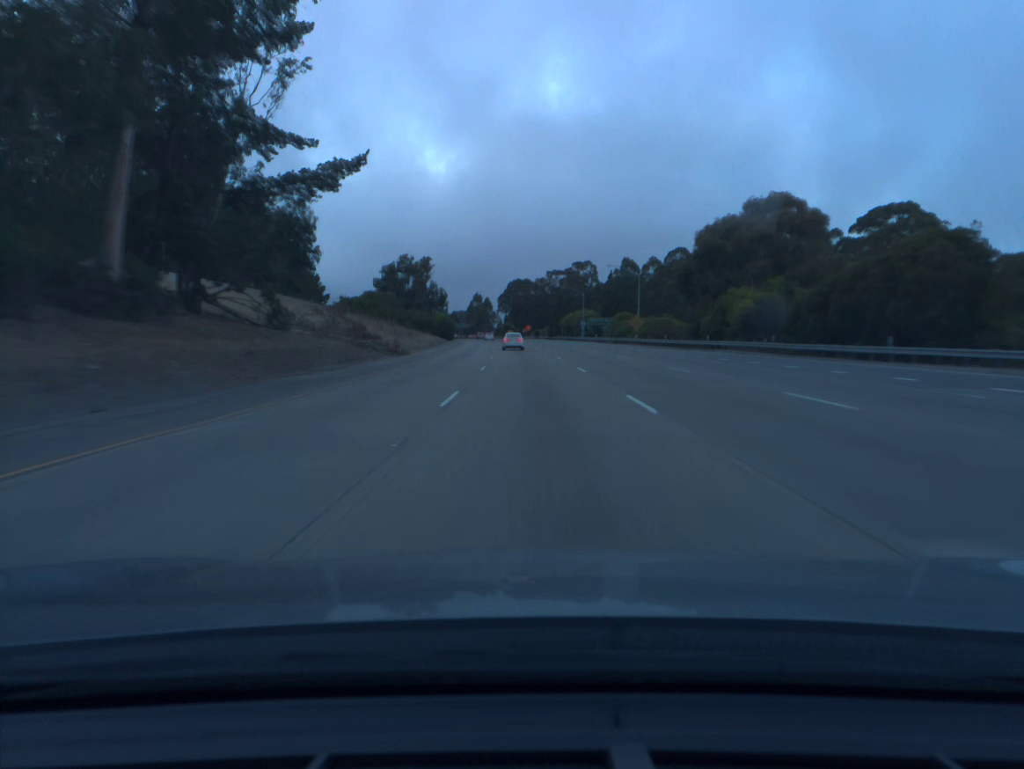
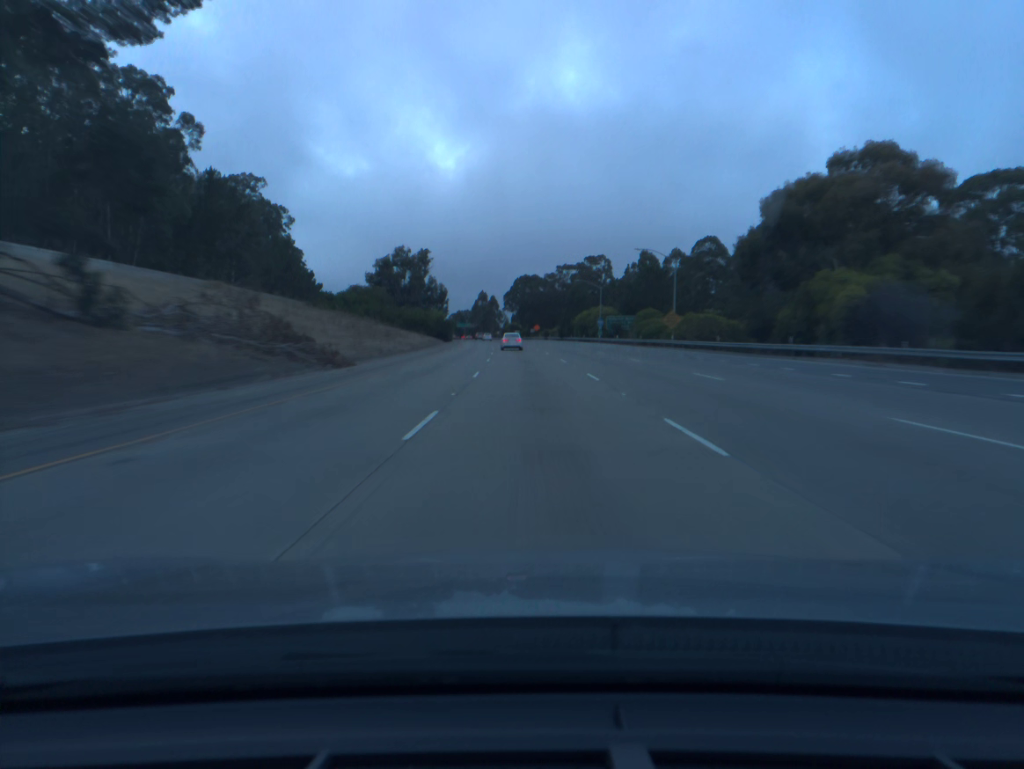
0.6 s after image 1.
(-0.1, +19.5) m; -1°
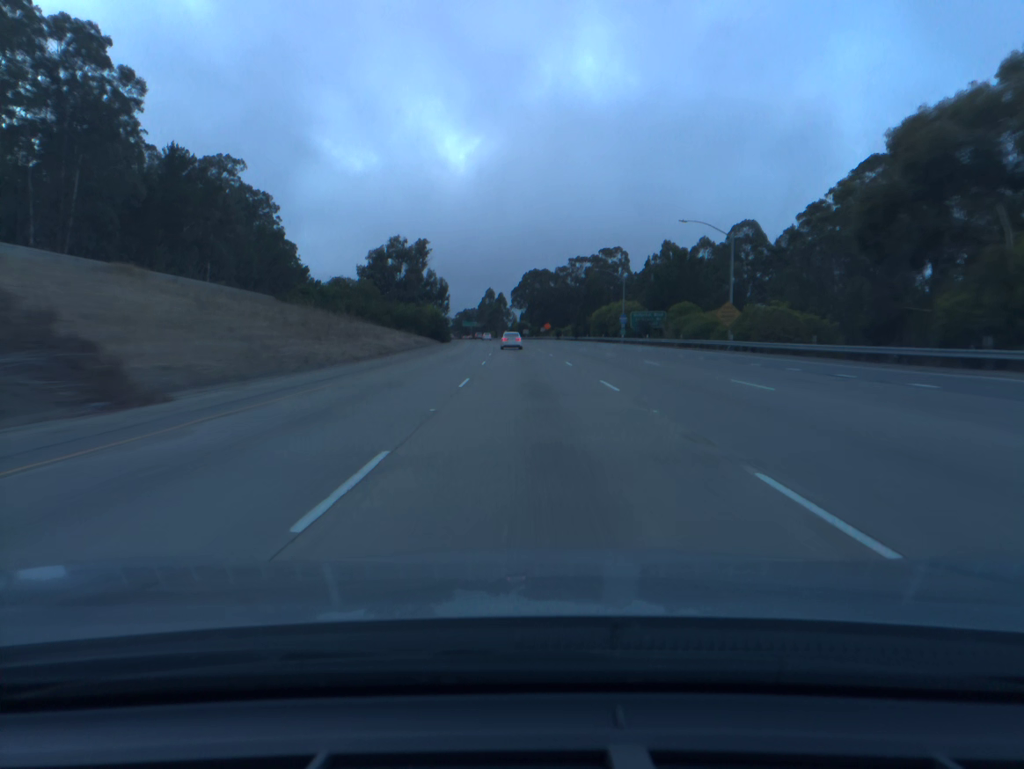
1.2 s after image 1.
(-0.1, +19.5) m; -1°
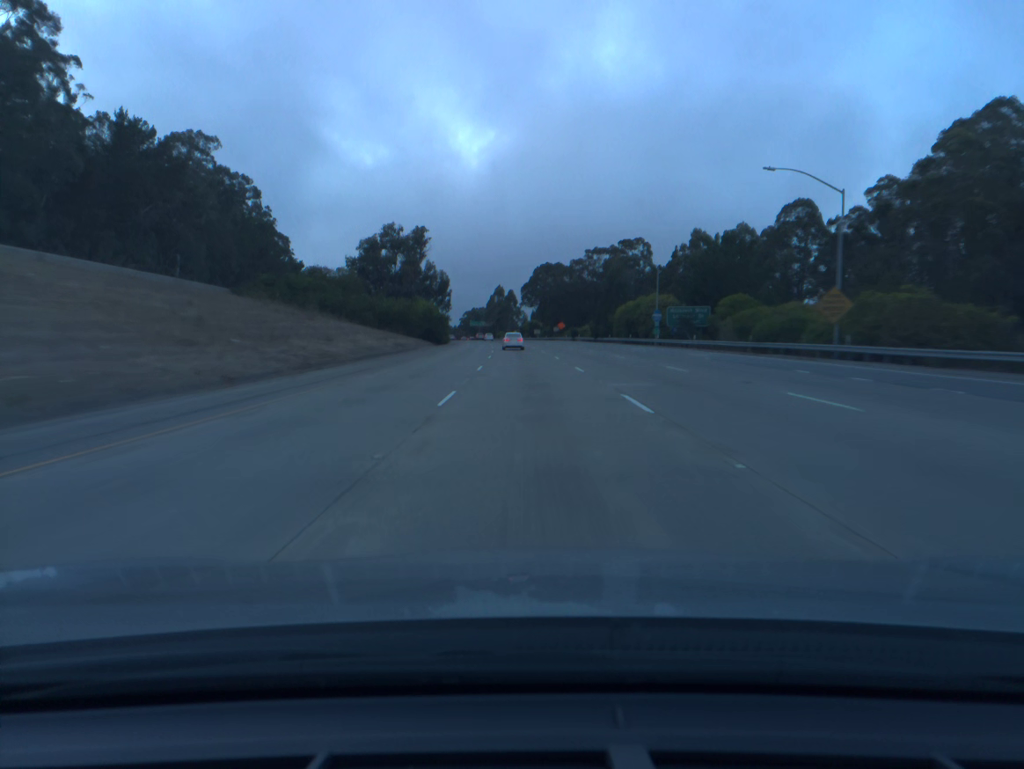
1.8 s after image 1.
(-0.1, +19.5) m; -1°
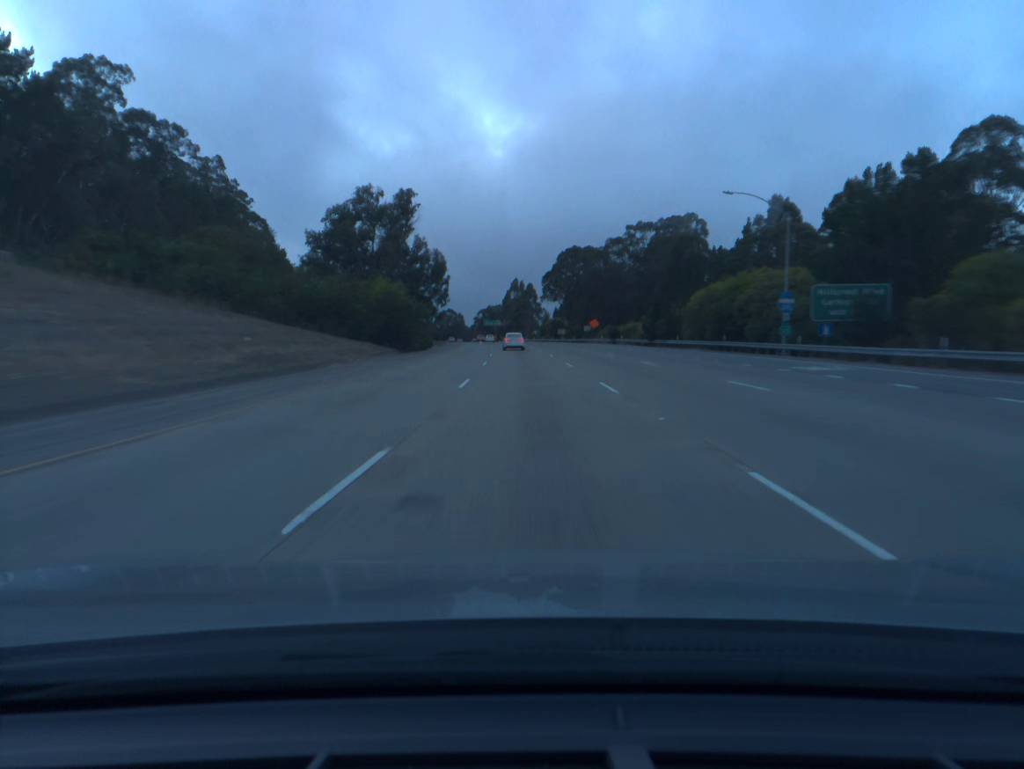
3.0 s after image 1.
(-0.5, +38.9) m; -1°
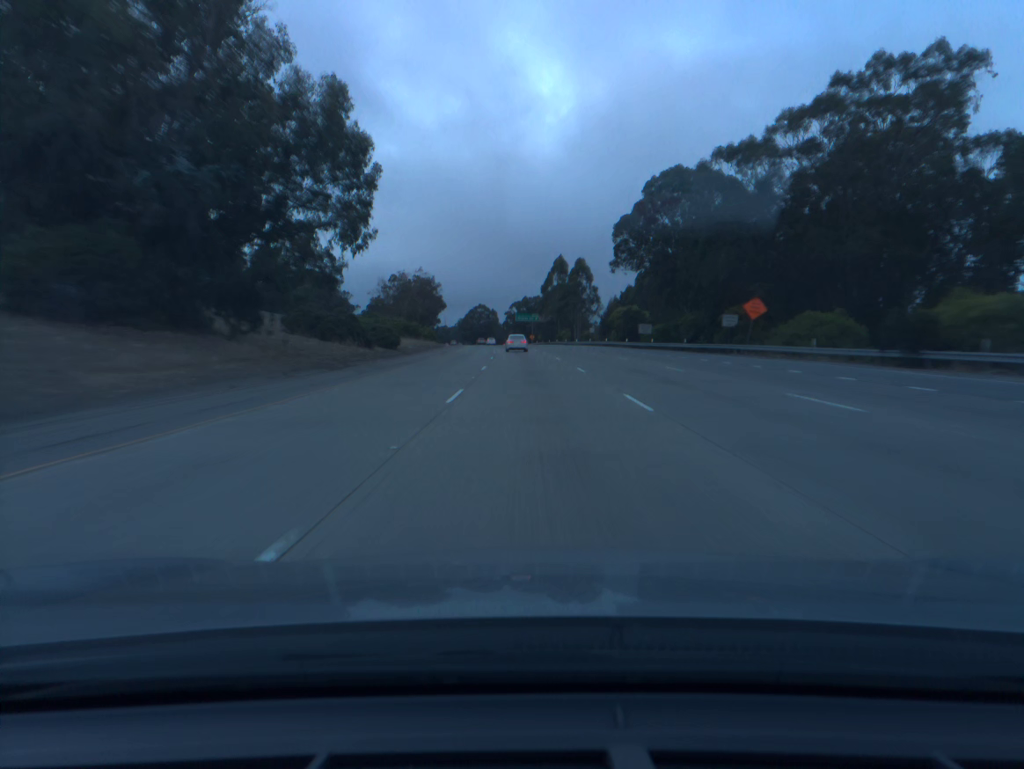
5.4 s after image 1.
(-2.1, +77.5) m; -3°
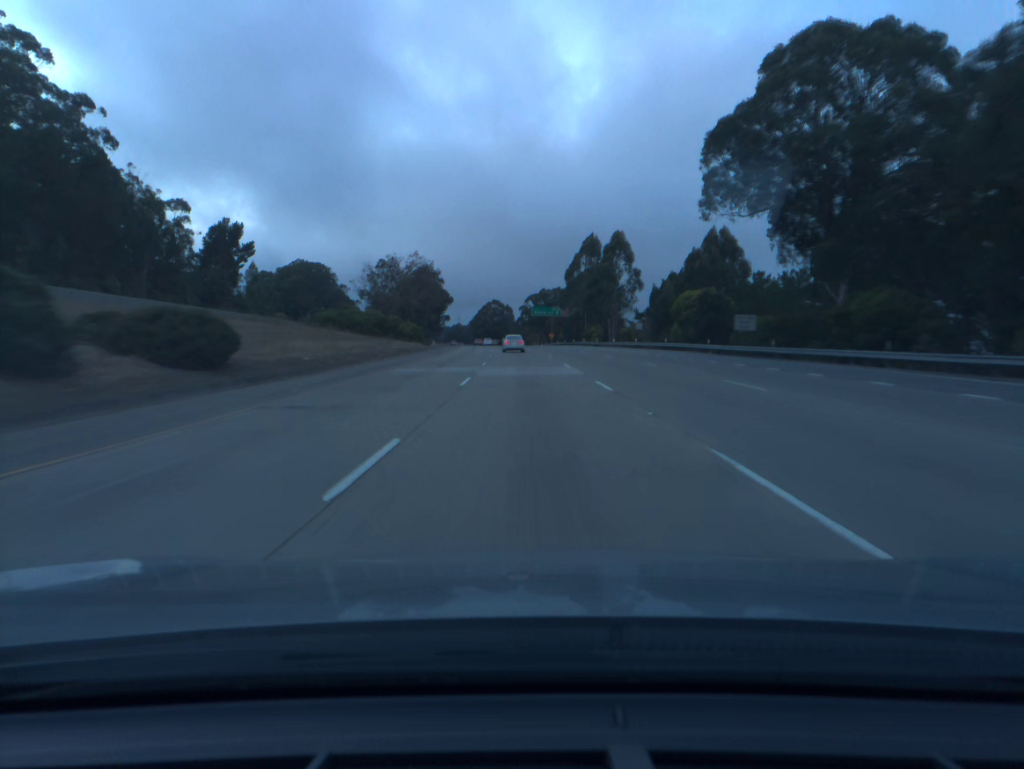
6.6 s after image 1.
(-0.4, +38.8) m; -1°
